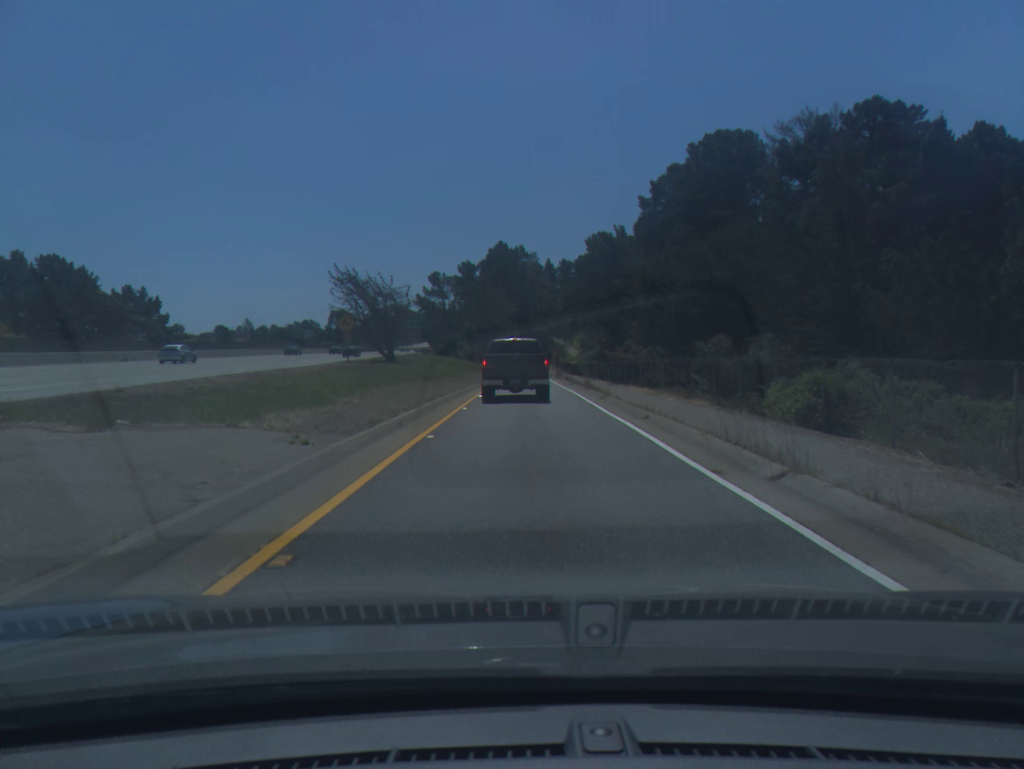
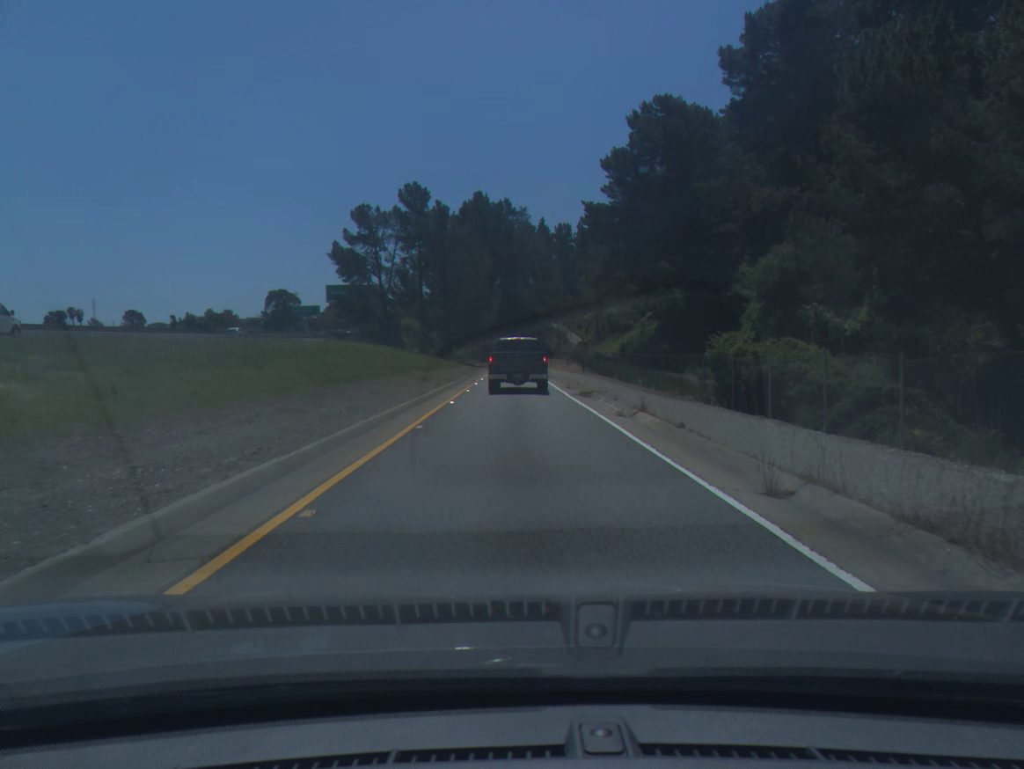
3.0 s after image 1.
(+0.6, +65.1) m; +1°
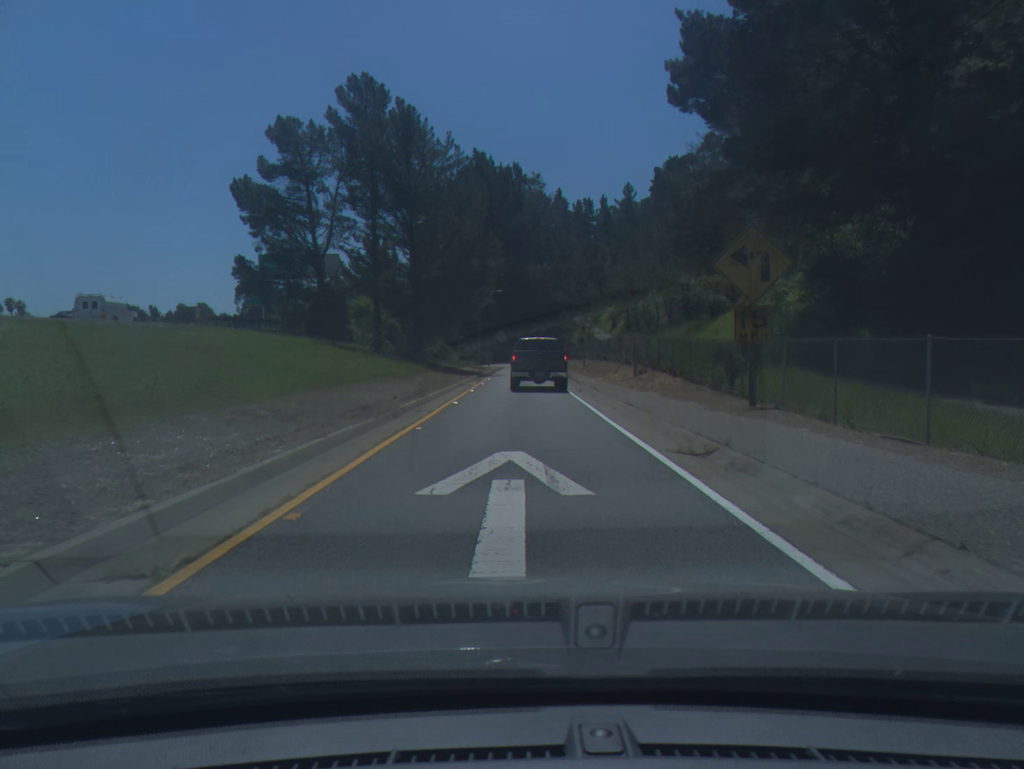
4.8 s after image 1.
(-0.2, +37.2) m; -1°
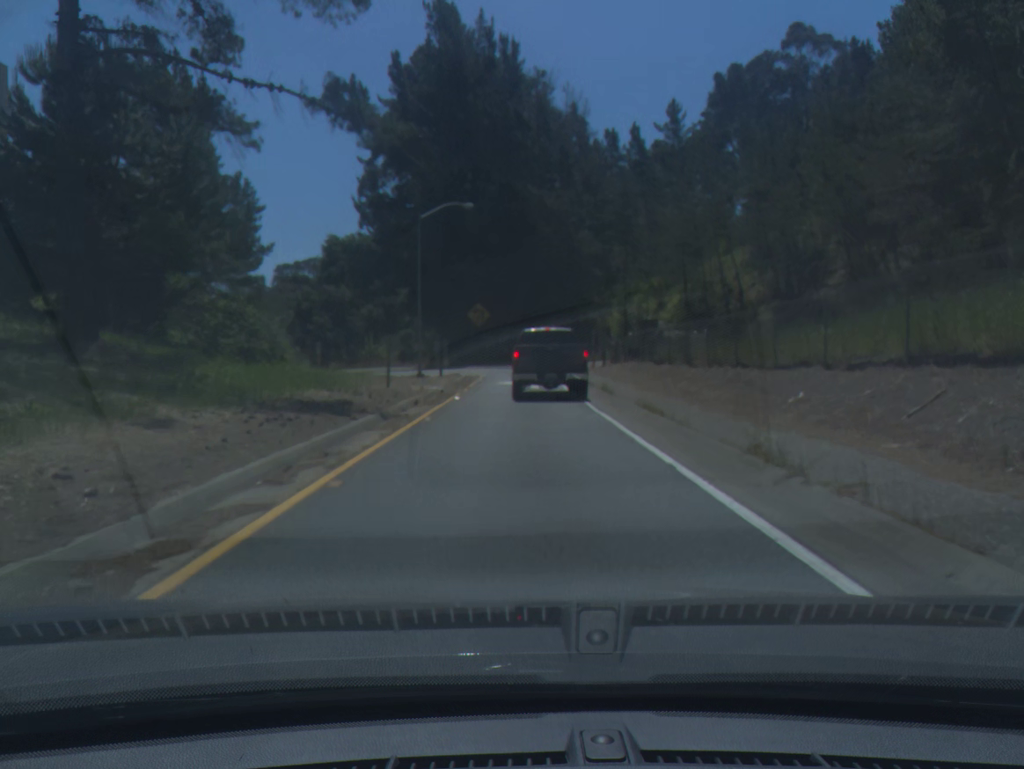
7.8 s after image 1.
(0.0, +57.6) m; 0°
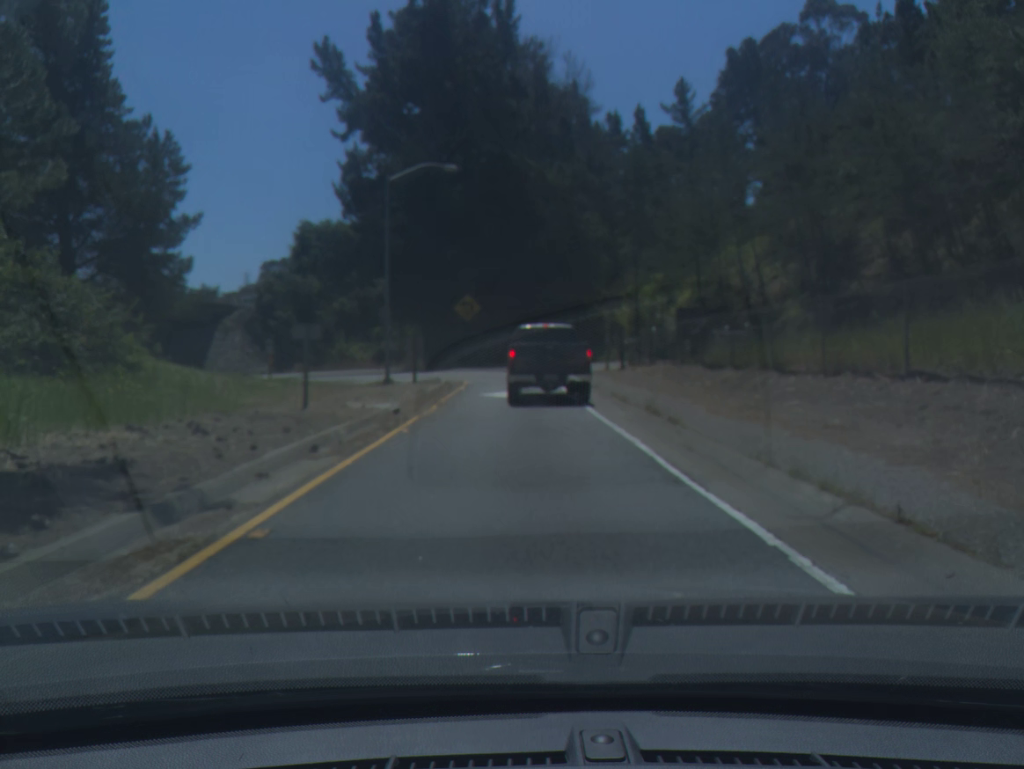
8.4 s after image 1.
(0.0, +9.5) m; +1°
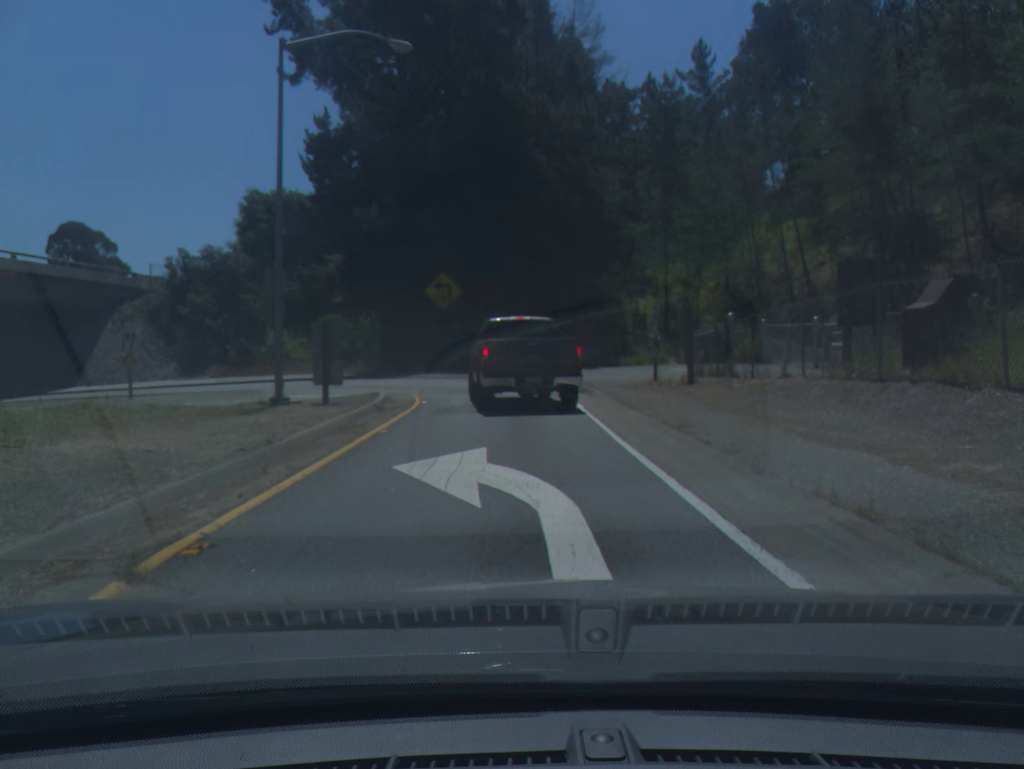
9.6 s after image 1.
(+0.1, +15.4) m; +1°
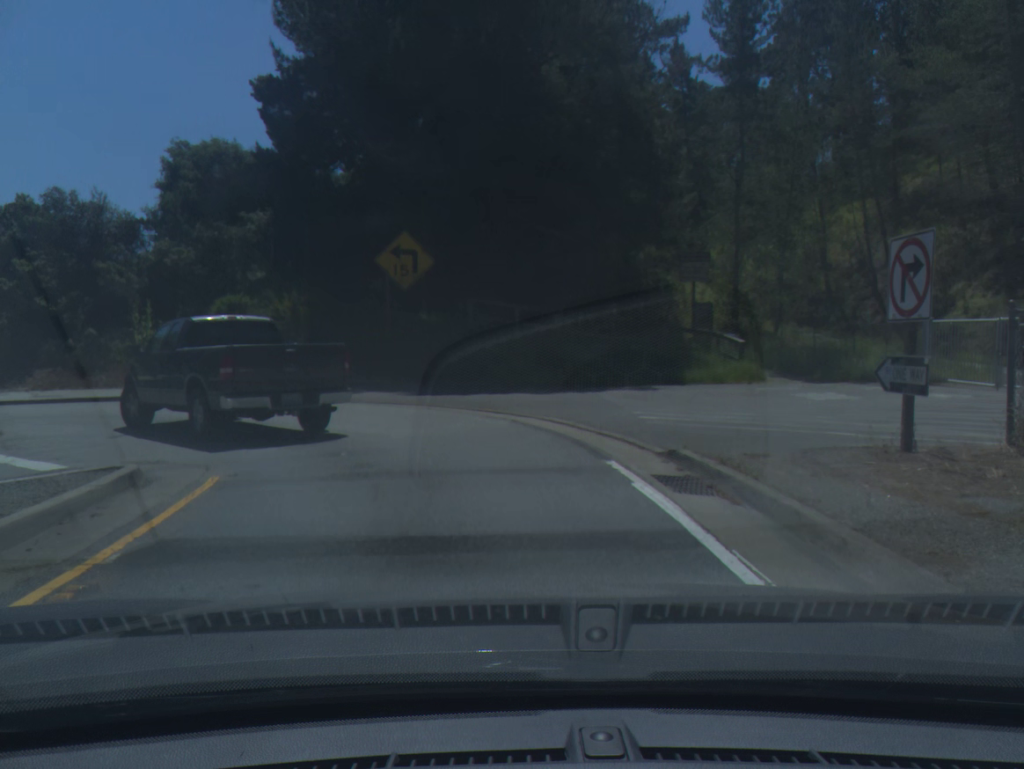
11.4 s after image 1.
(+0.1, +15.8) m; 0°
